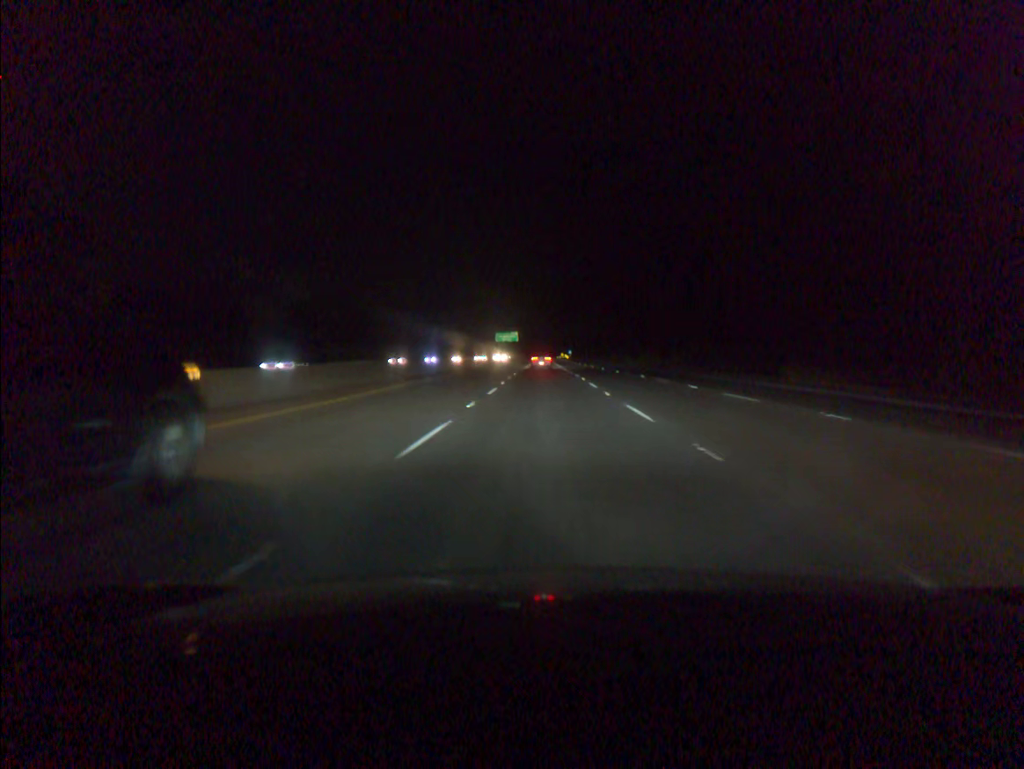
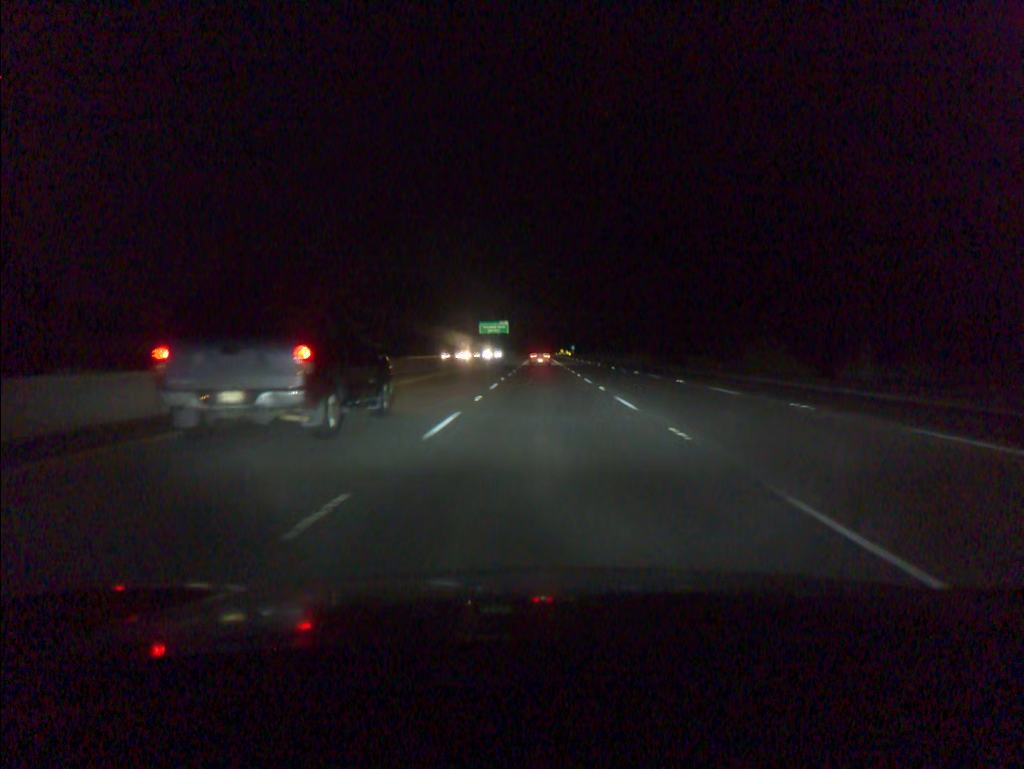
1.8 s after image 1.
(+0.1, +56.4) m; 0°
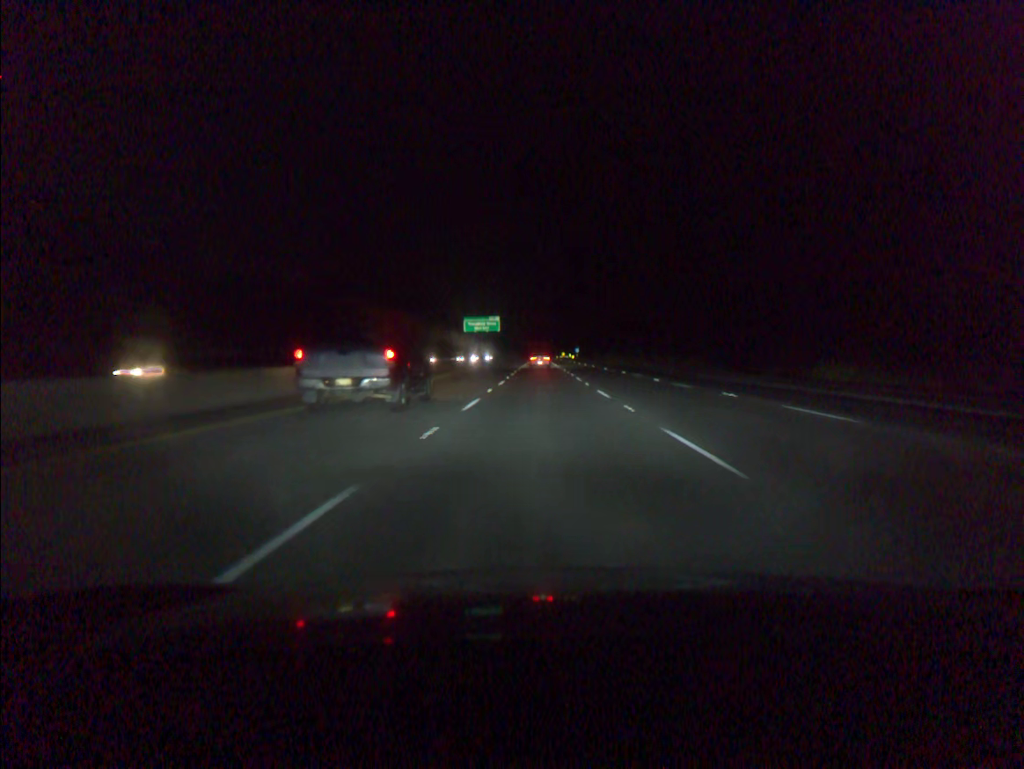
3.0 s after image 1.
(0.0, +37.7) m; 0°
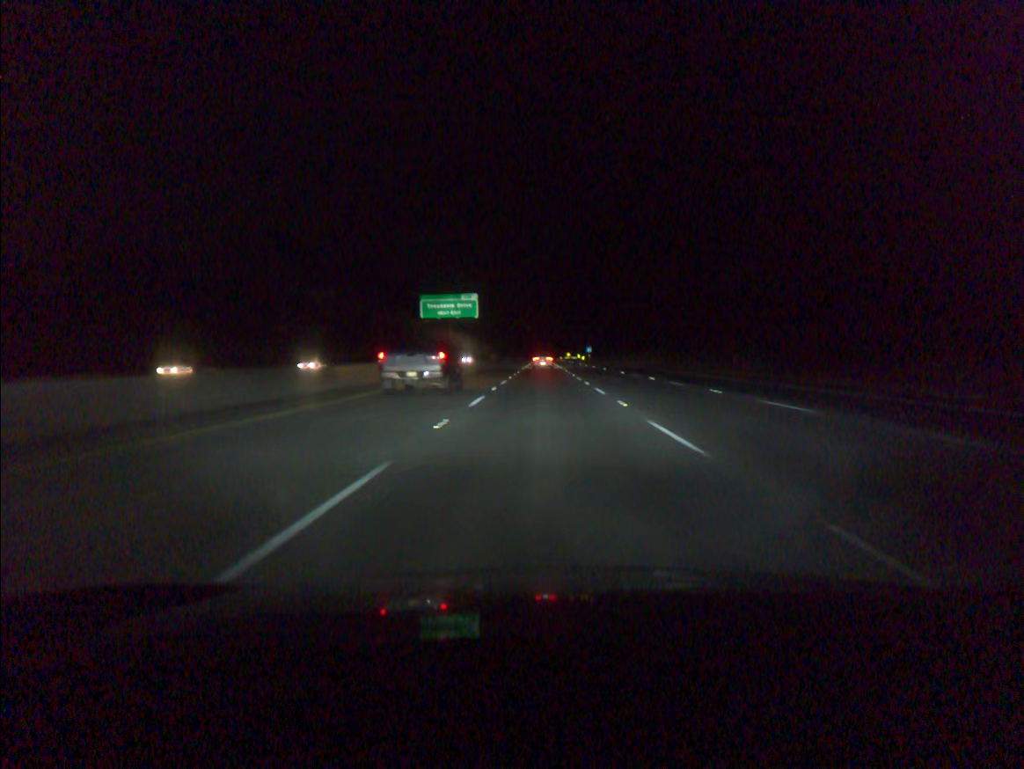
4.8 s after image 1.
(-0.1, +56.6) m; 0°
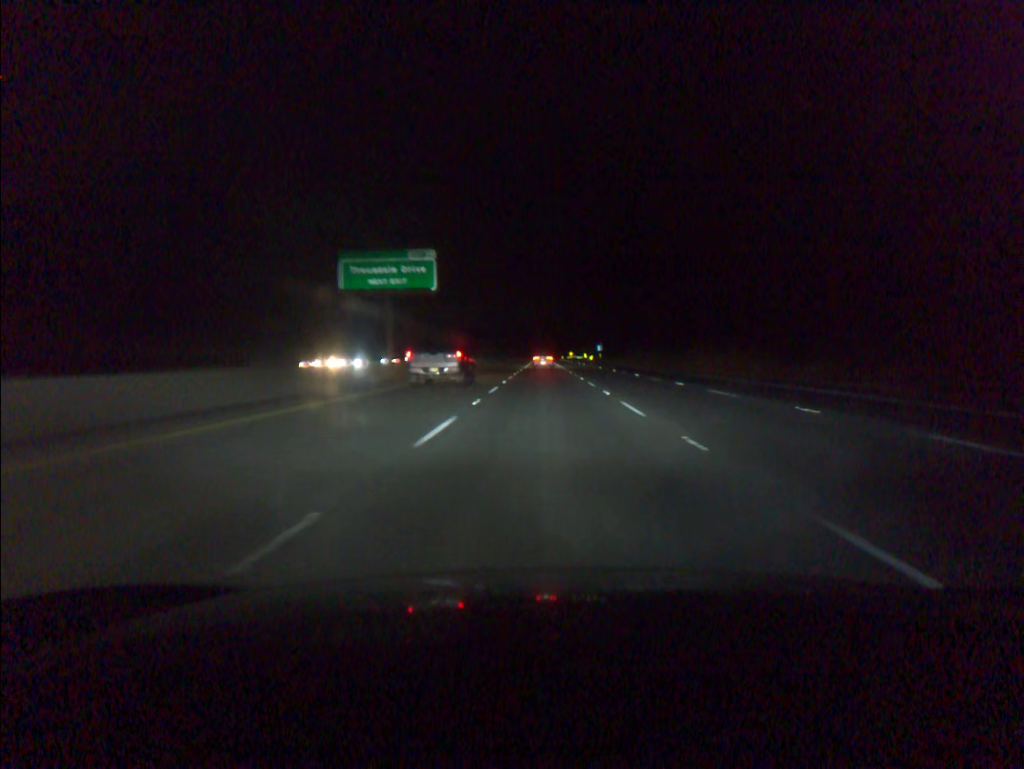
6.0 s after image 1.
(0.0, +37.7) m; 0°
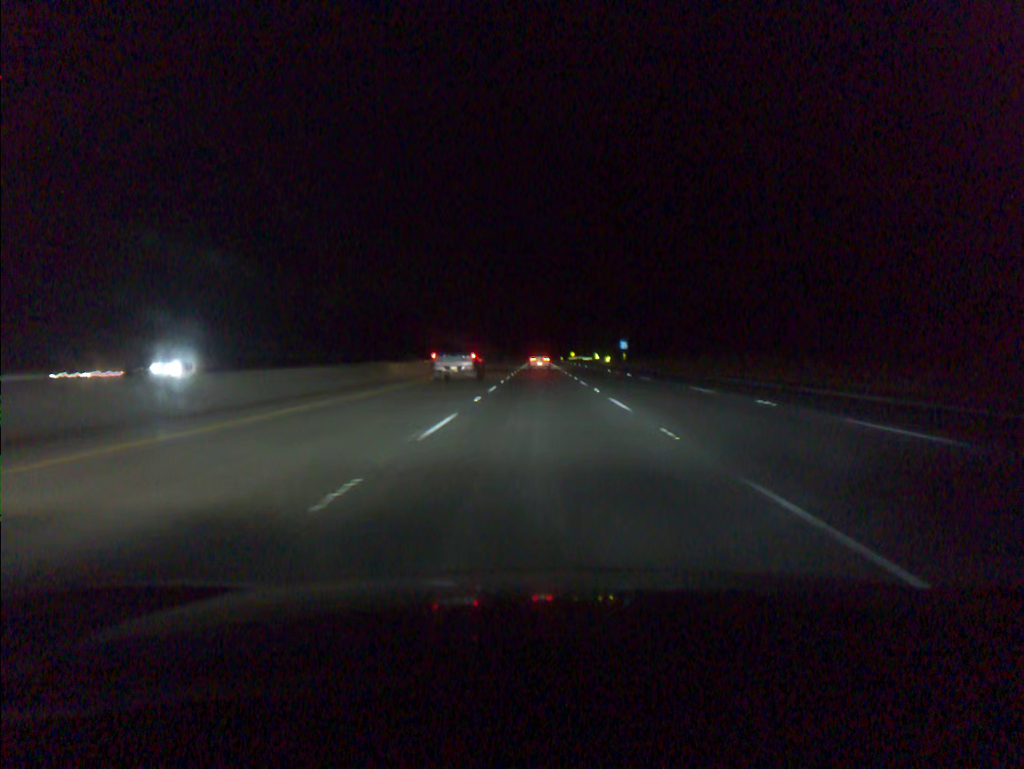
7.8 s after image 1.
(+0.1, +56.6) m; 0°
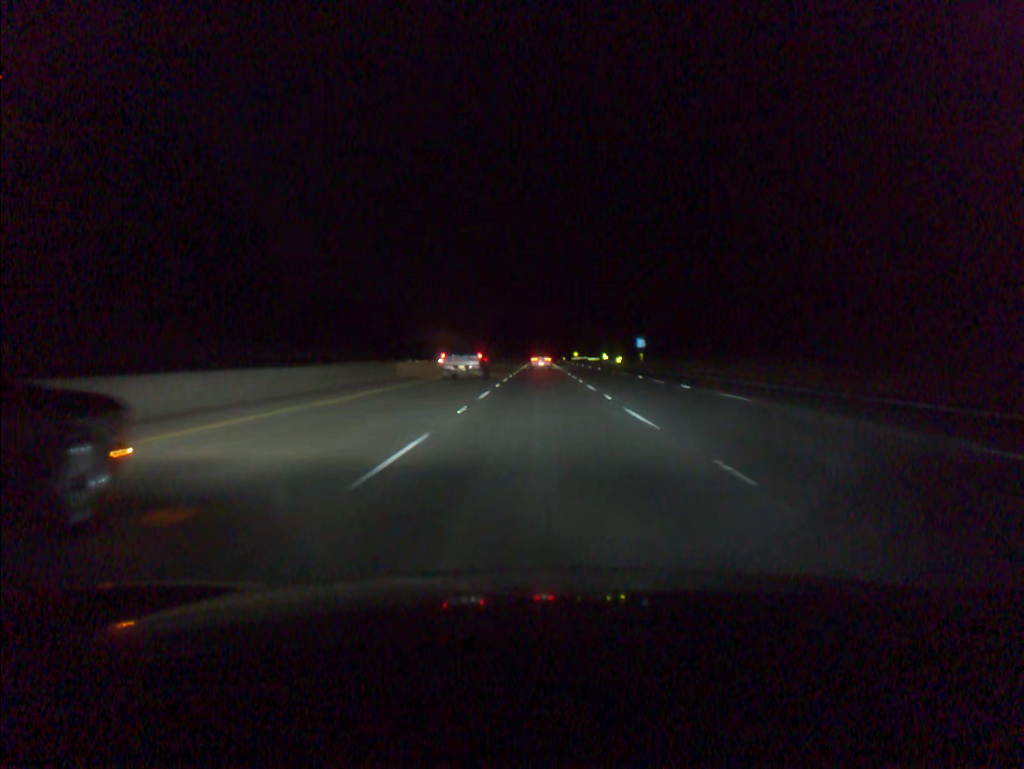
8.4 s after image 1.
(0.0, +18.9) m; 0°
